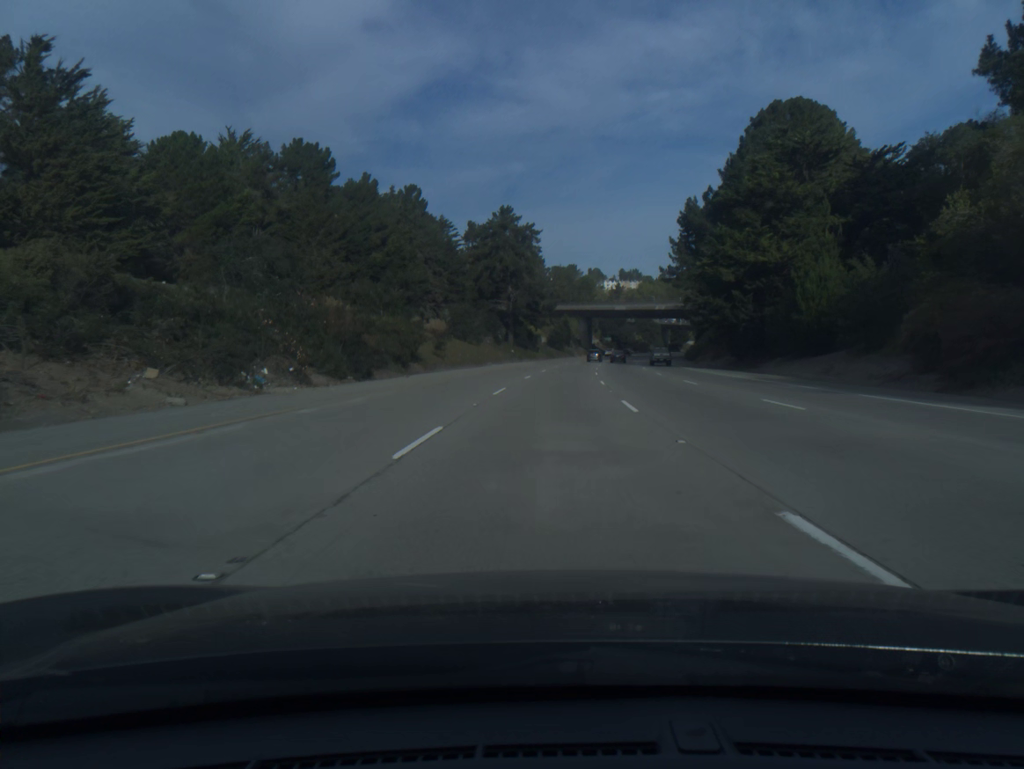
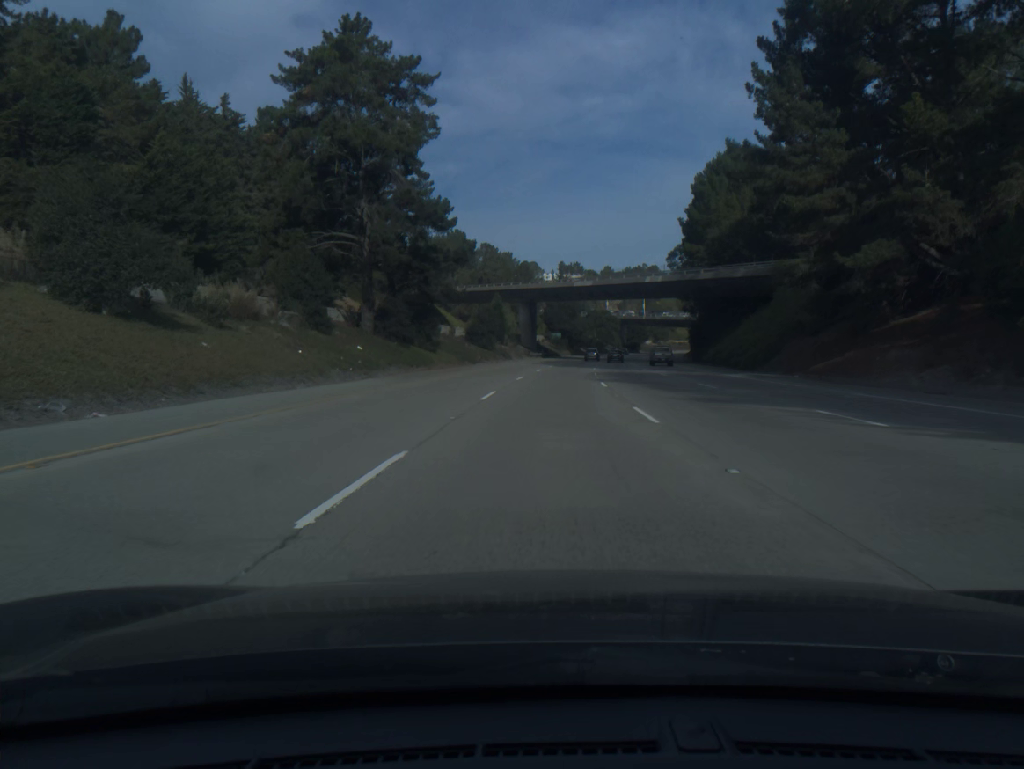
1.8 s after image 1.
(+2.4, +61.8) m; +5°
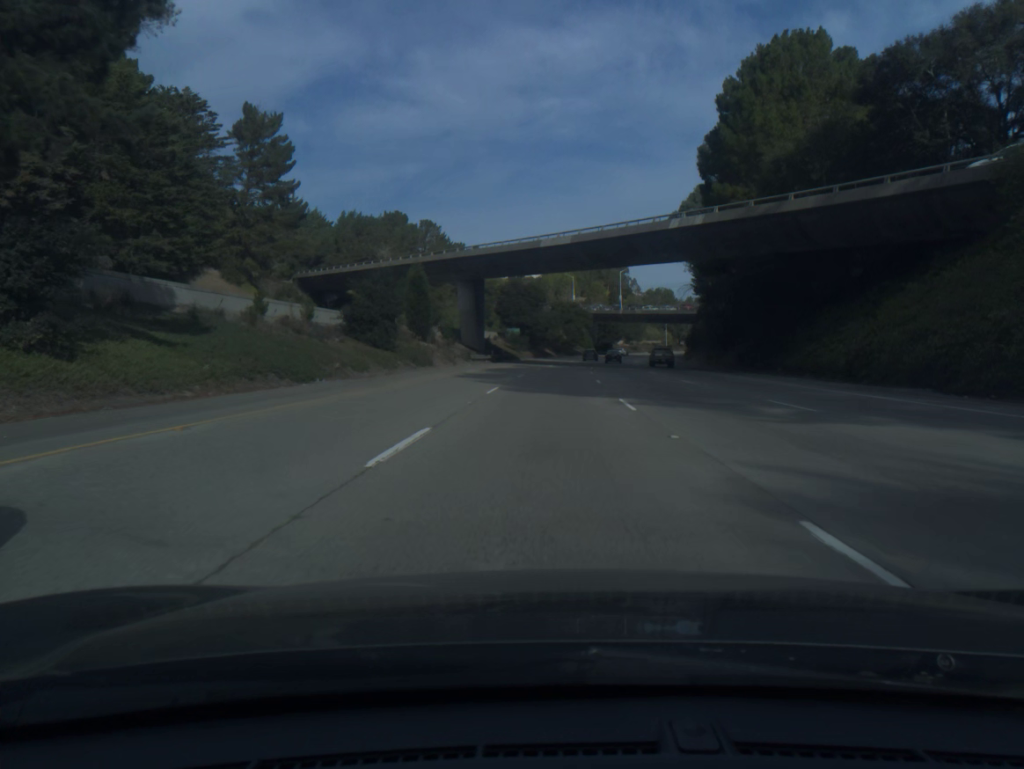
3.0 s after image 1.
(+1.1, +41.1) m; +3°
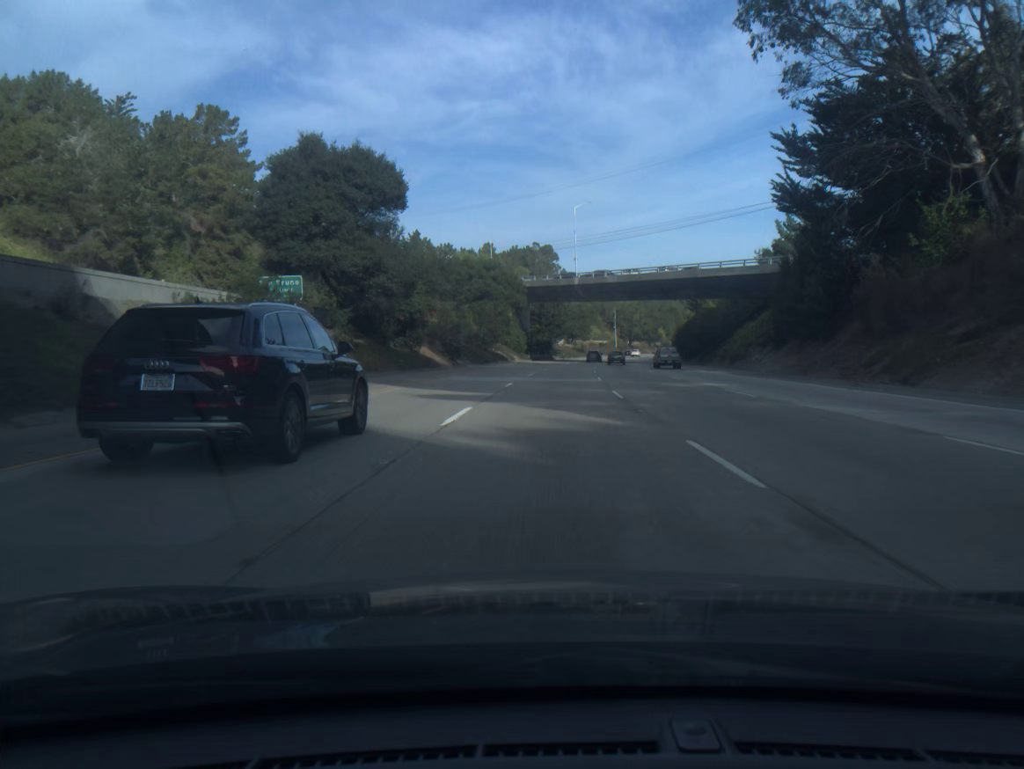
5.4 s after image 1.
(+3.7, +82.3) m; +6°
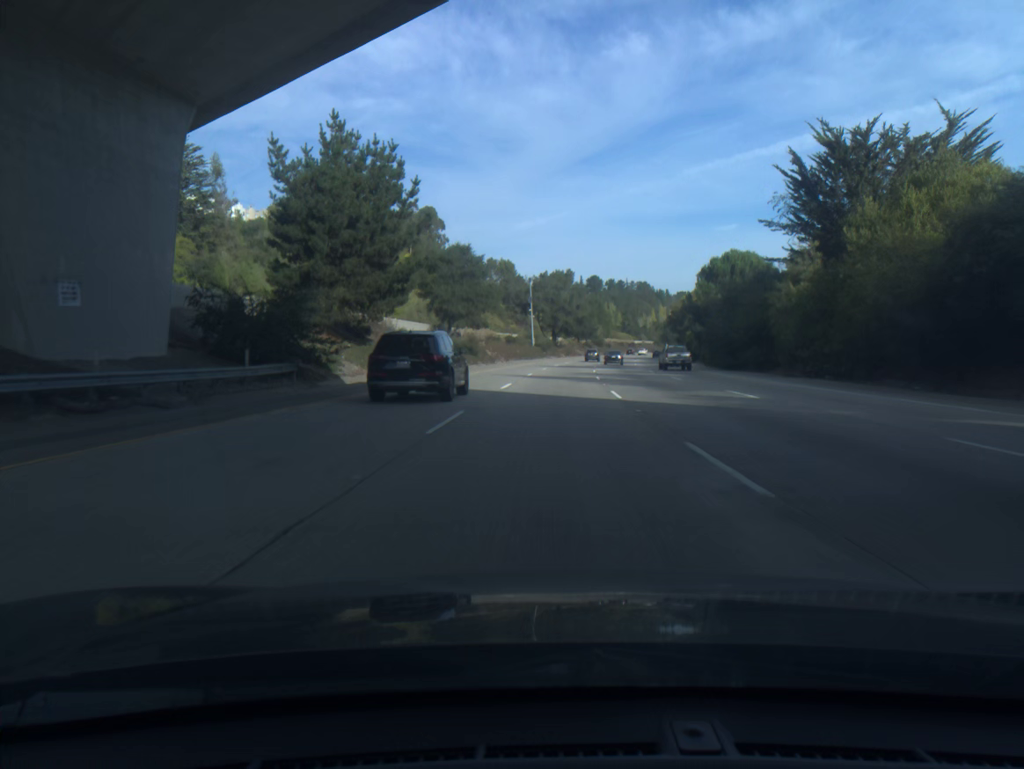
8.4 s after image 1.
(+6.6, +102.7) m; +7°
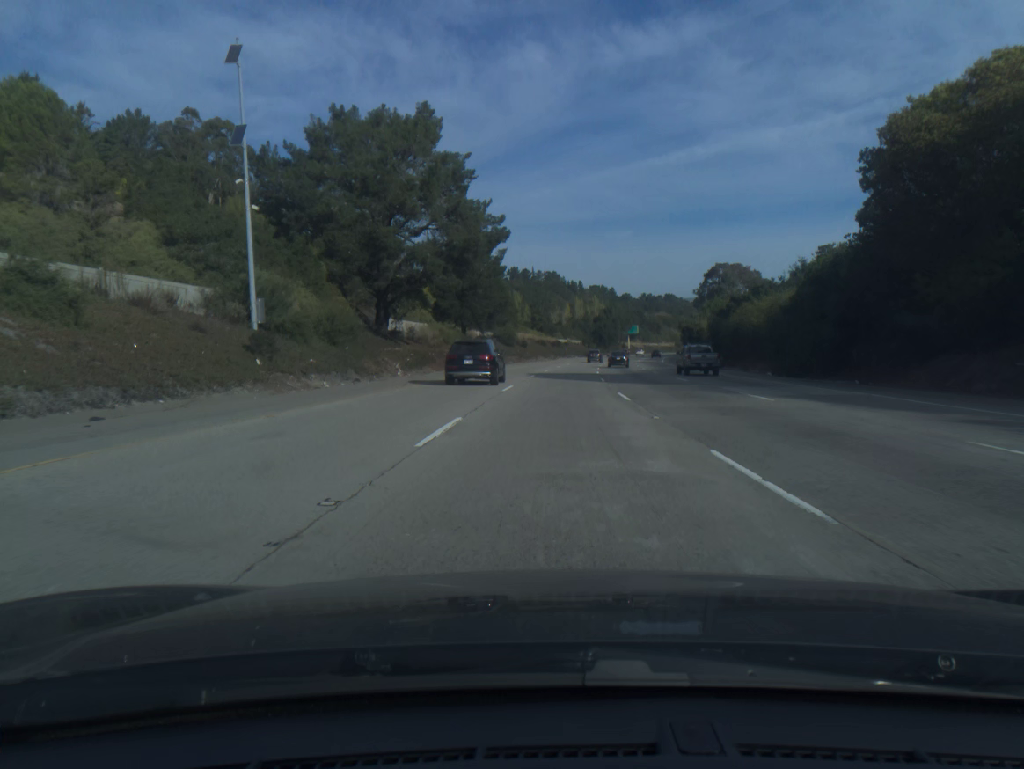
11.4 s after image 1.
(+6.4, +102.9) m; +7°
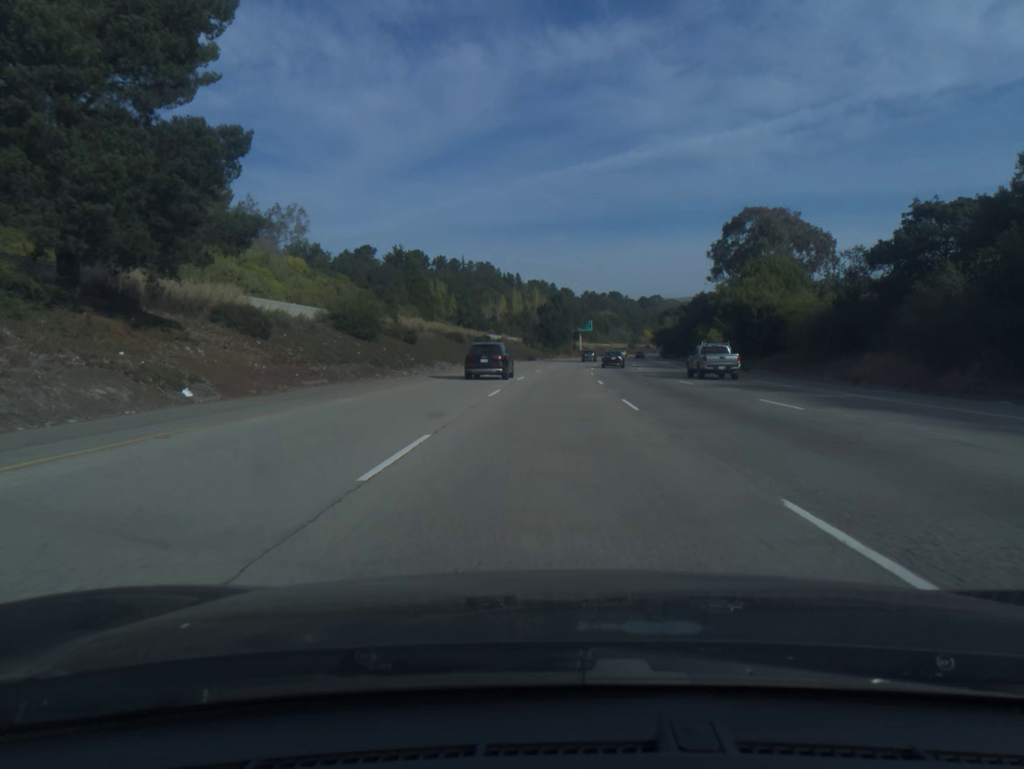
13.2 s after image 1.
(+2.5, +61.9) m; +5°
